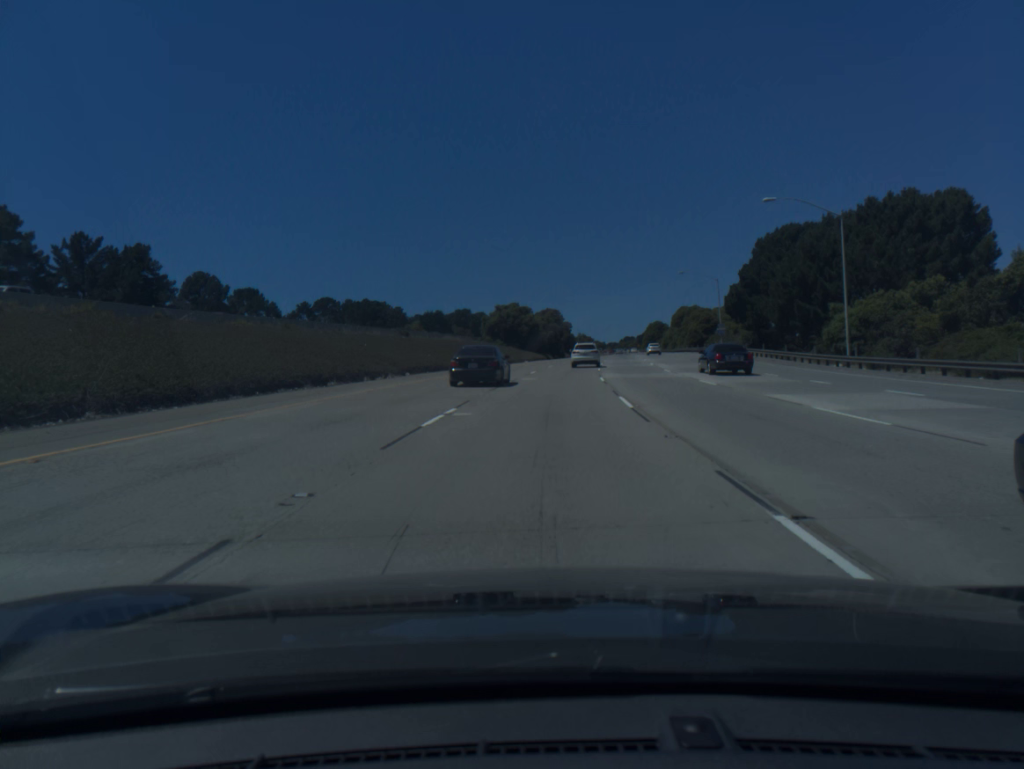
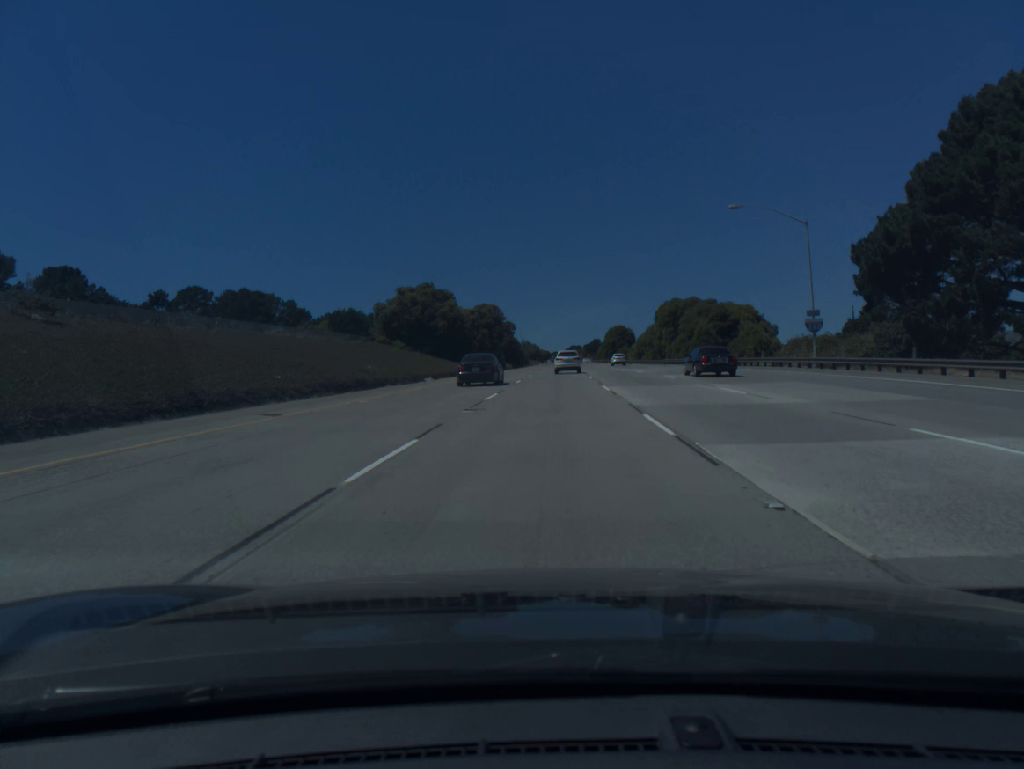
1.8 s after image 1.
(+1.8, +48.5) m; +4°
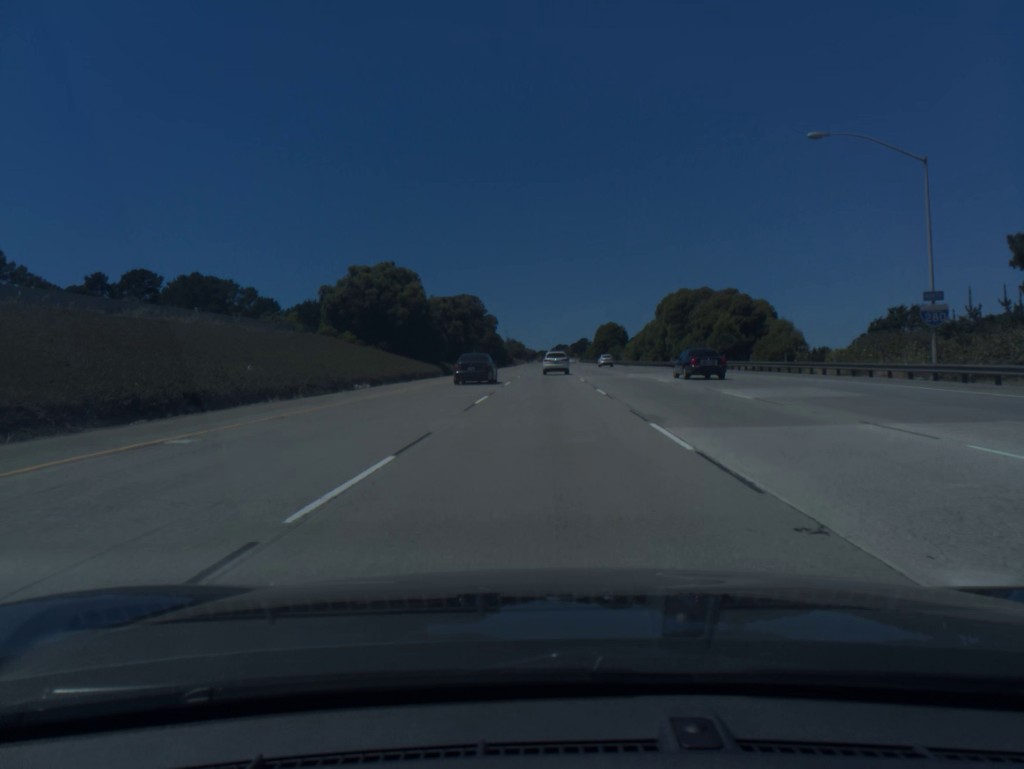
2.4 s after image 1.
(+0.2, +16.2) m; +1°
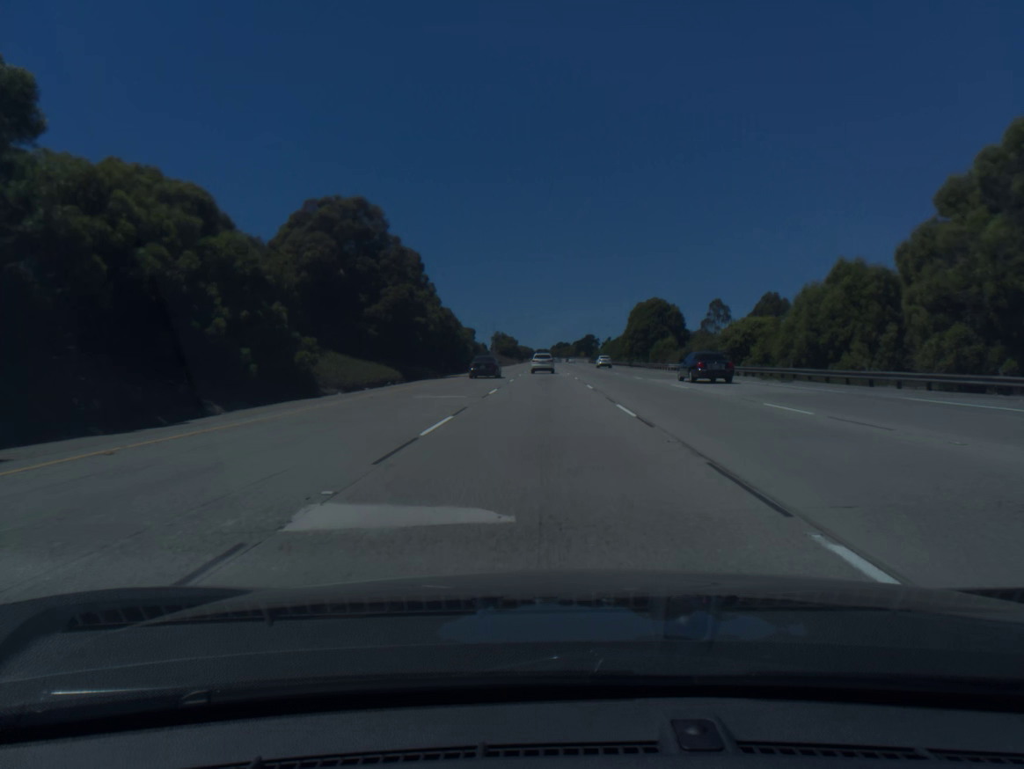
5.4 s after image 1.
(+0.9, +81.5) m; 0°
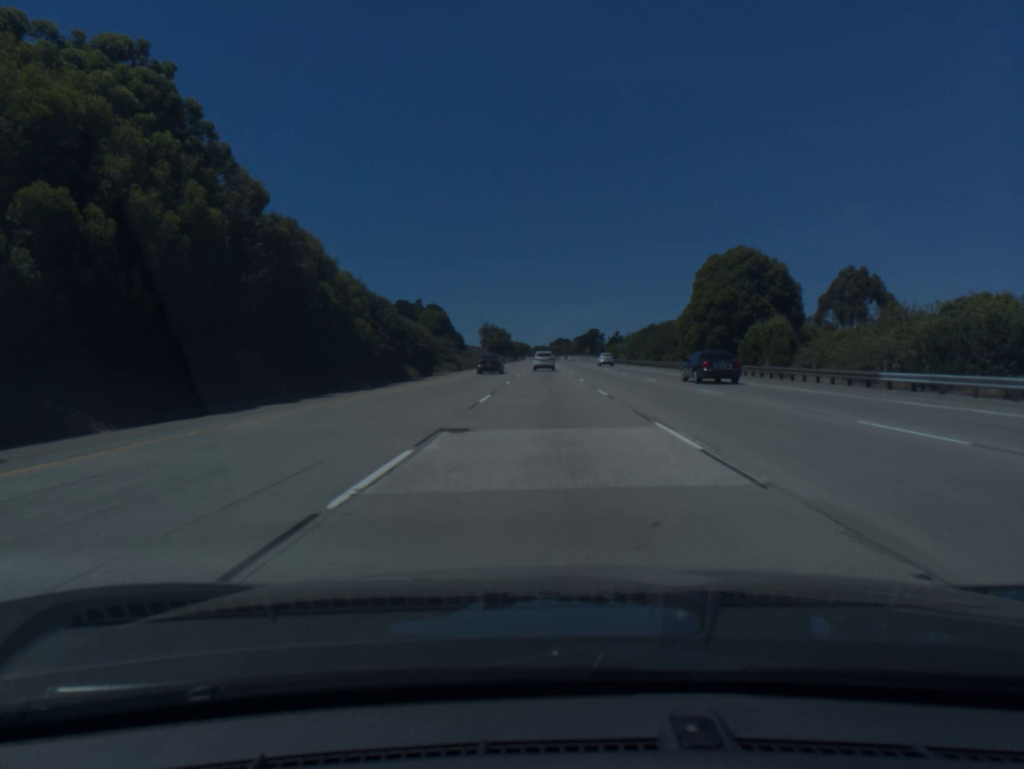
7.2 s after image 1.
(-0.1, +49.7) m; 0°
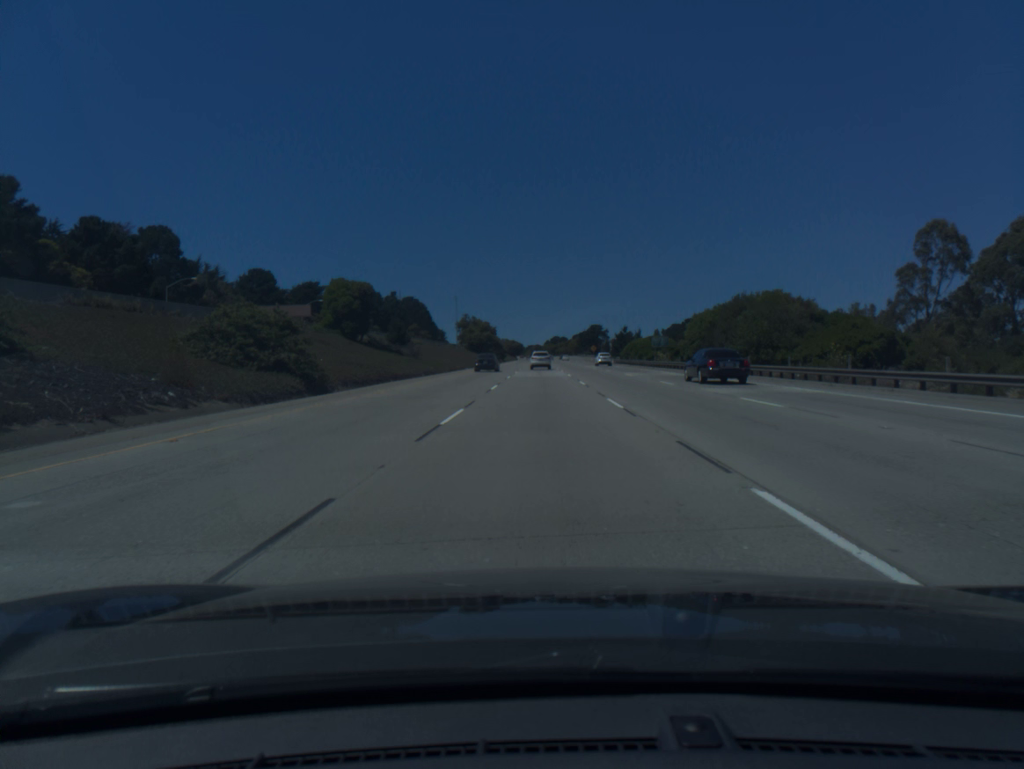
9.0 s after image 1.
(+0.2, +50.6) m; 0°
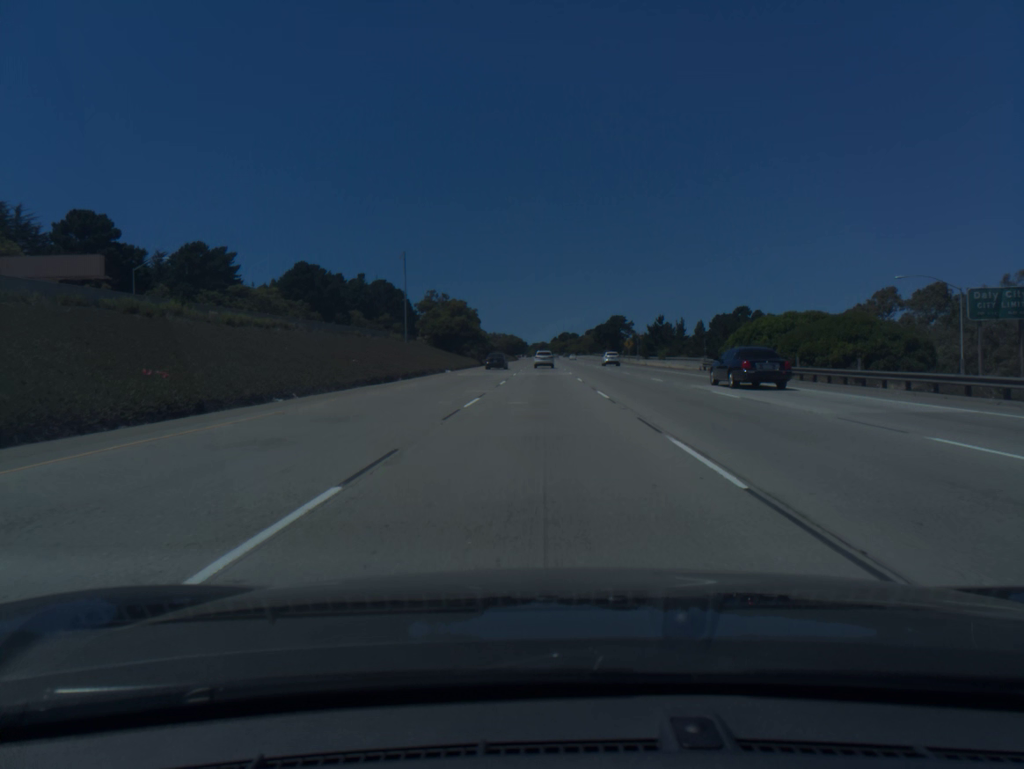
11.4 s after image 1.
(-0.1, +69.0) m; 0°
